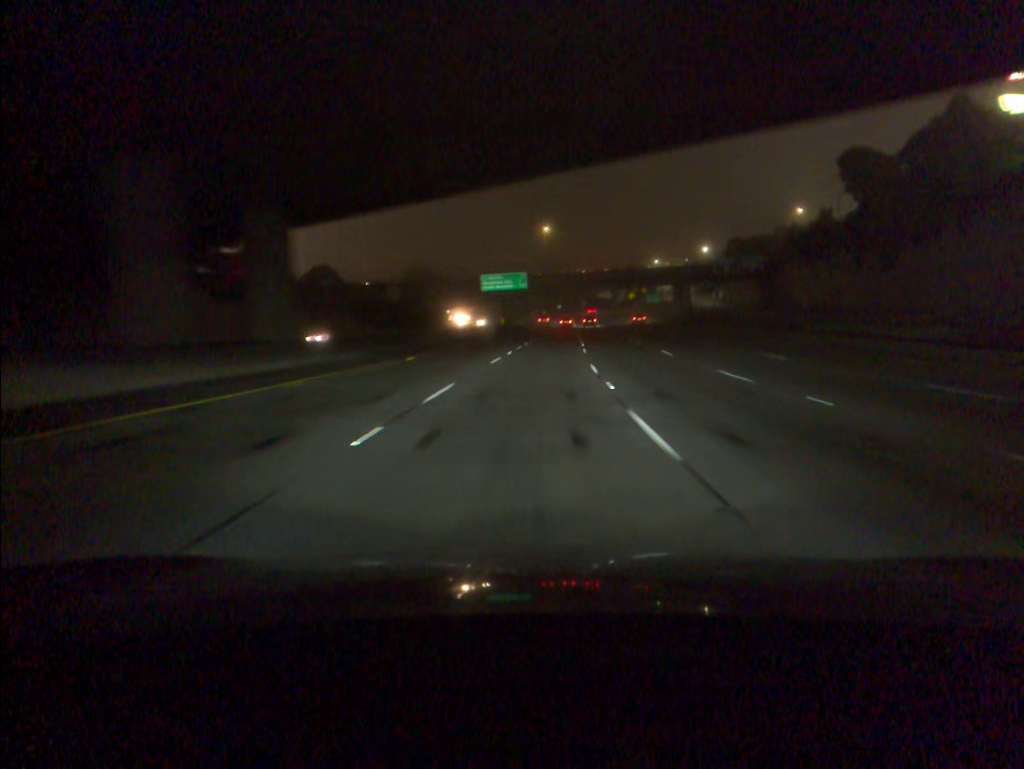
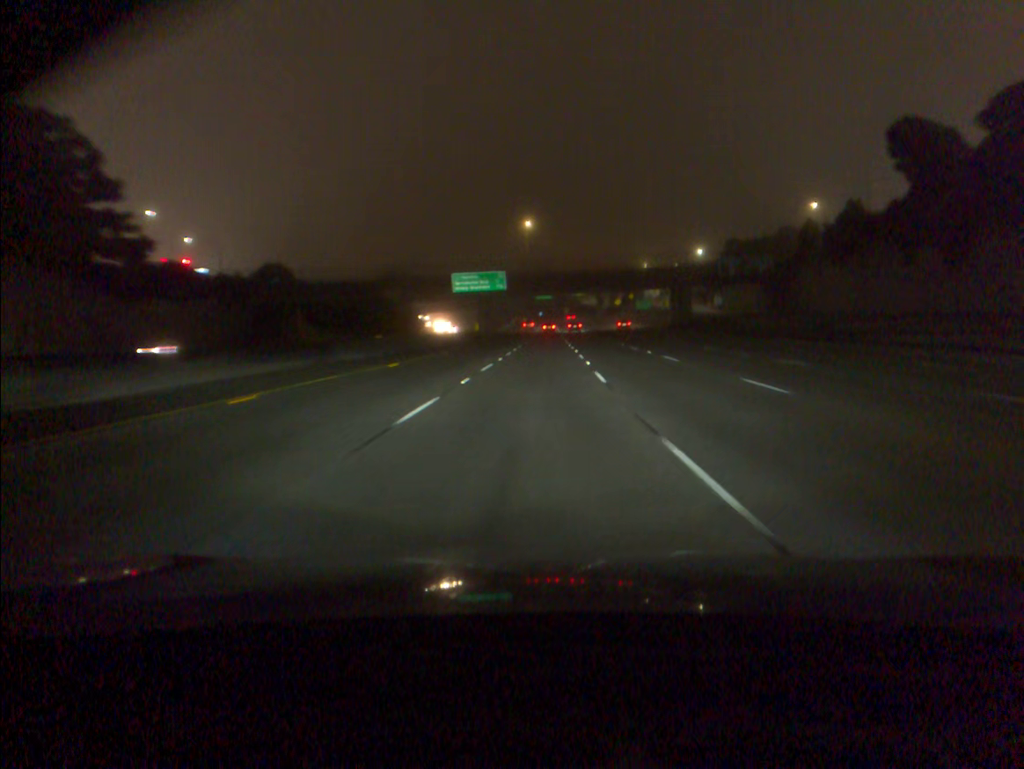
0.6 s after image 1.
(+0.2, +17.4) m; +2°
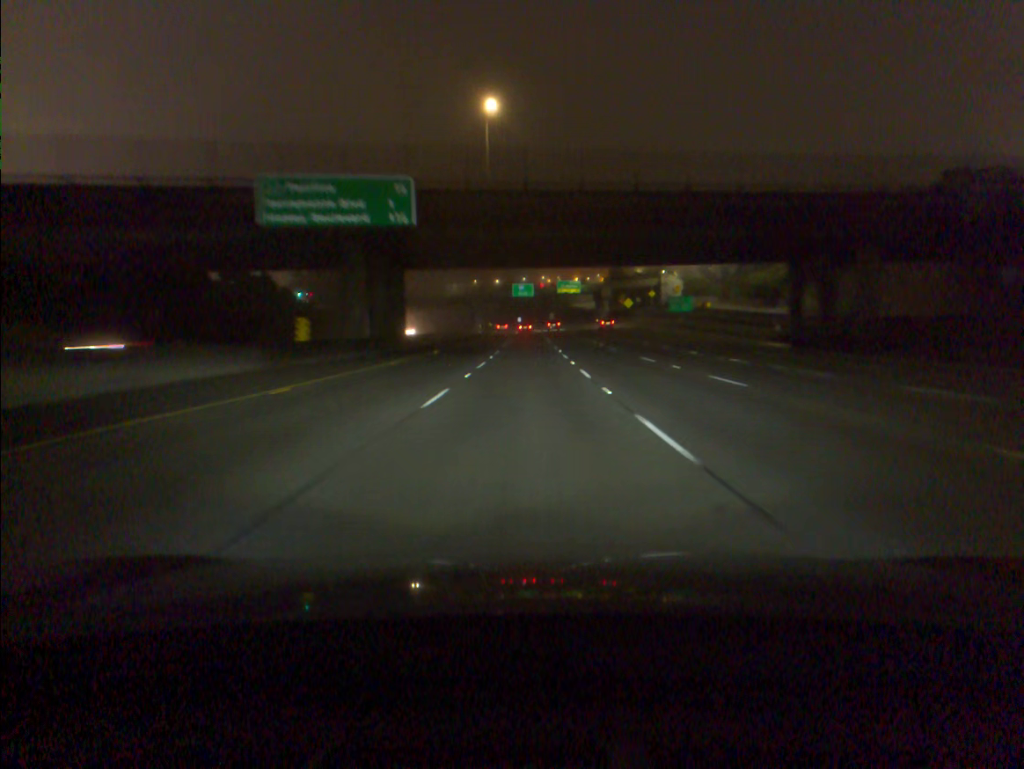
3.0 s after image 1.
(+1.6, +70.2) m; +2°
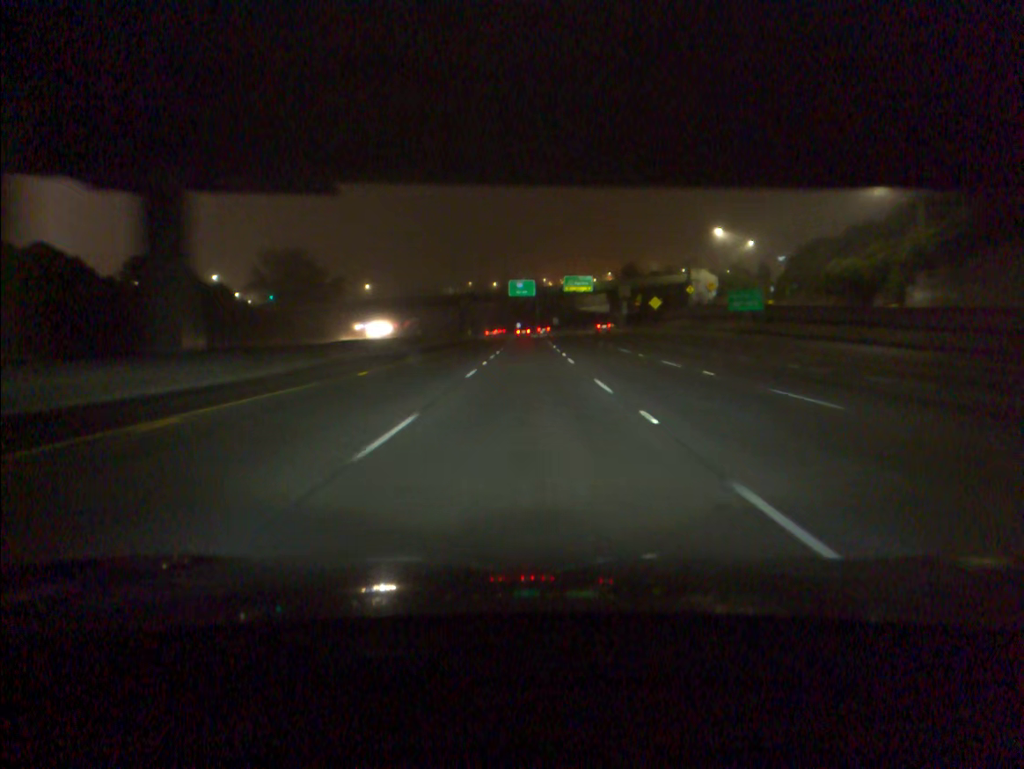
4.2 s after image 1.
(0.0, +35.2) m; 0°
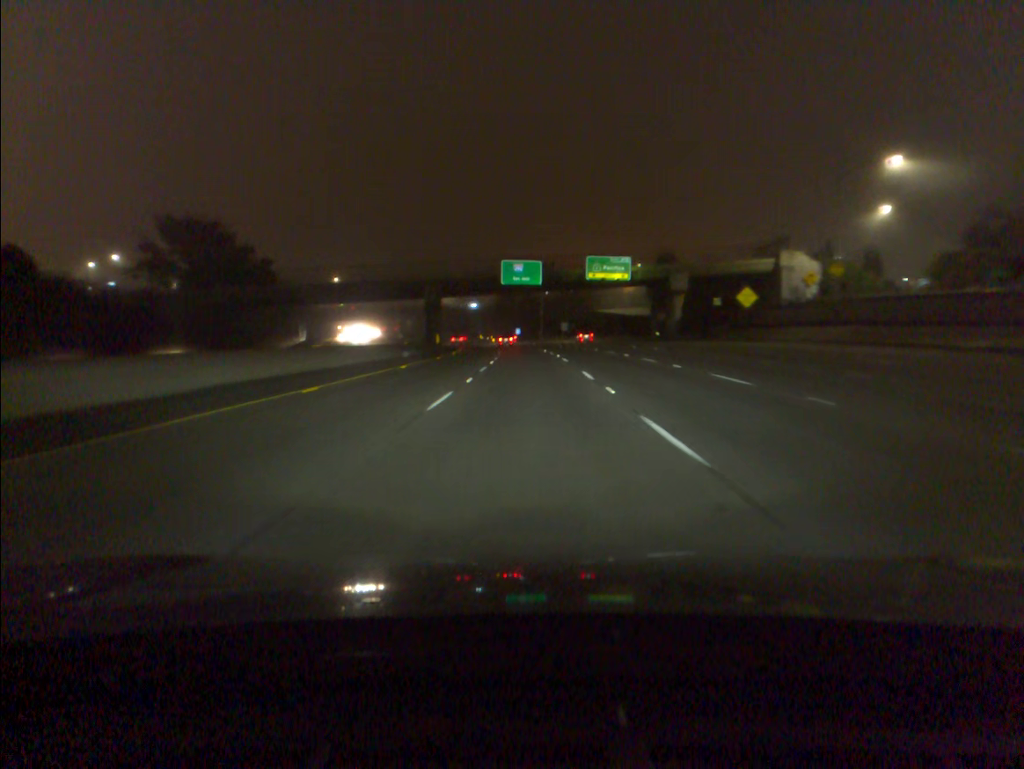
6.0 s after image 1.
(0.0, +52.7) m; 0°
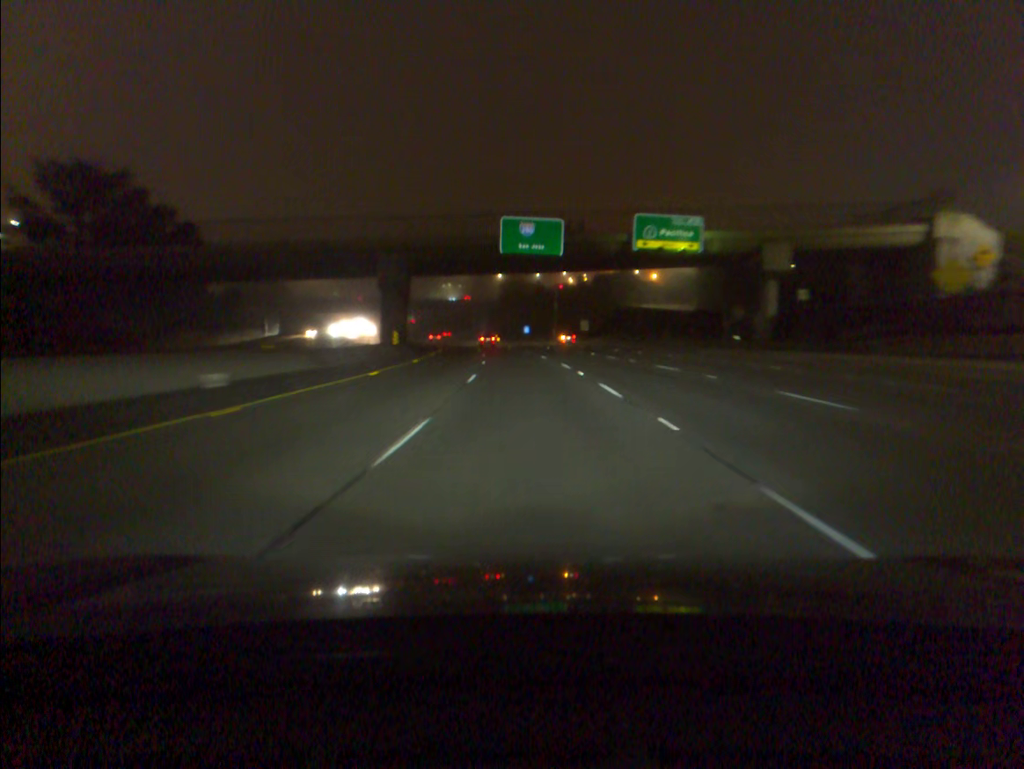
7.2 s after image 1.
(-0.2, +35.1) m; -1°
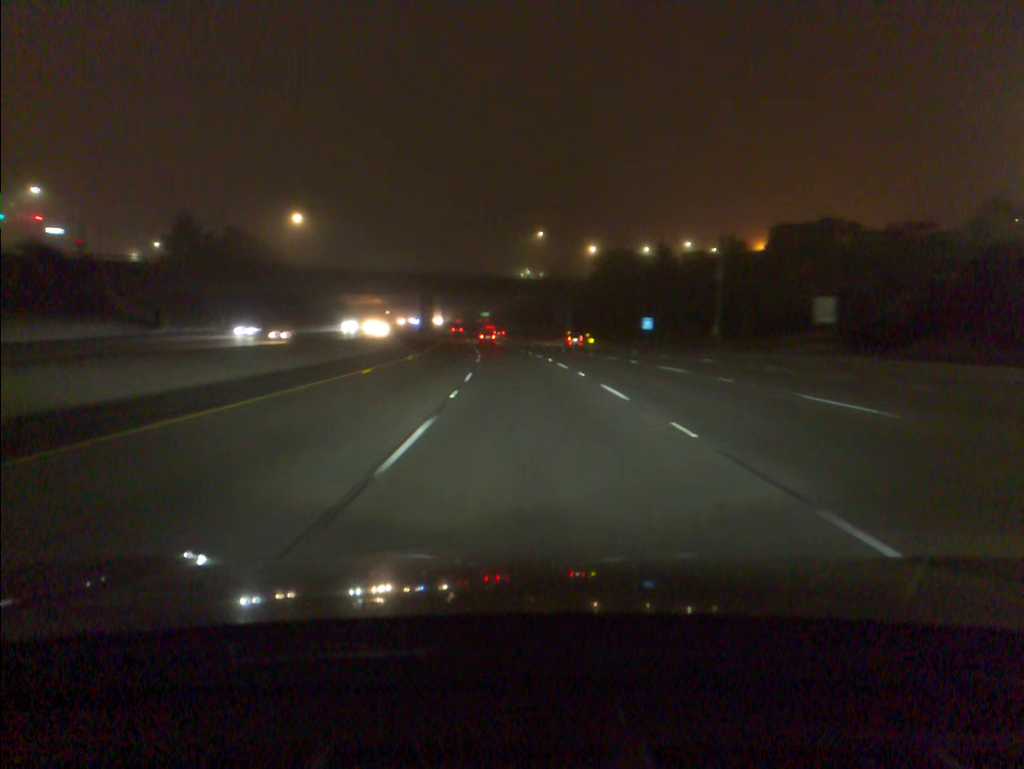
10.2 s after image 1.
(-4.5, +88.2) m; -6°
